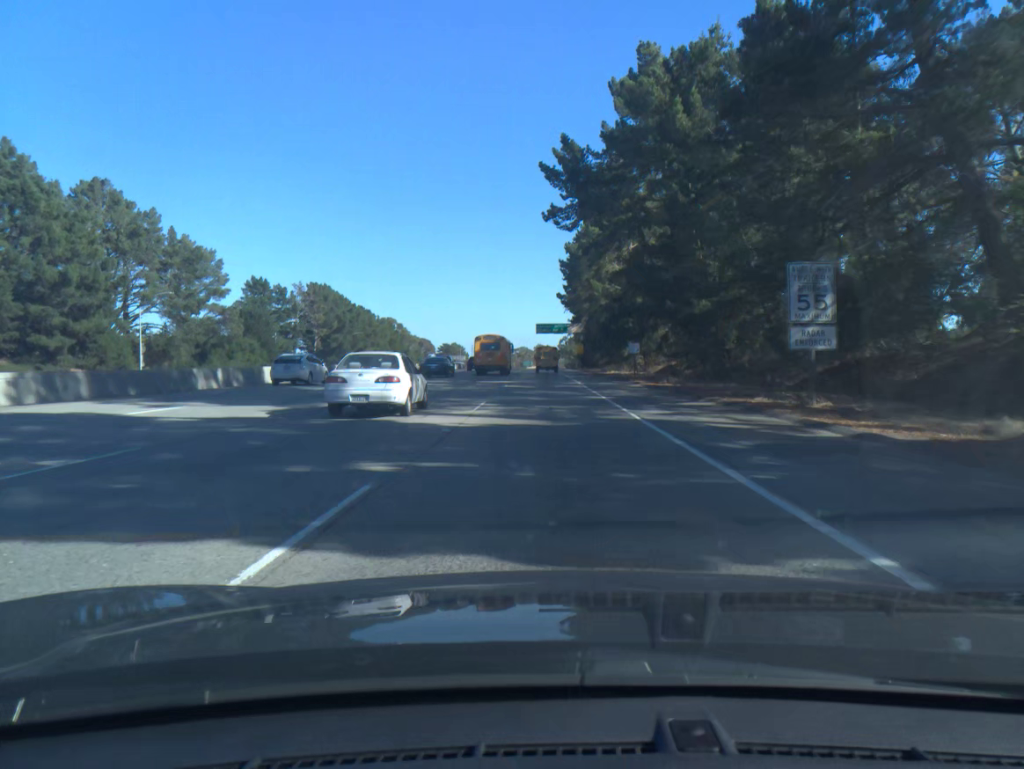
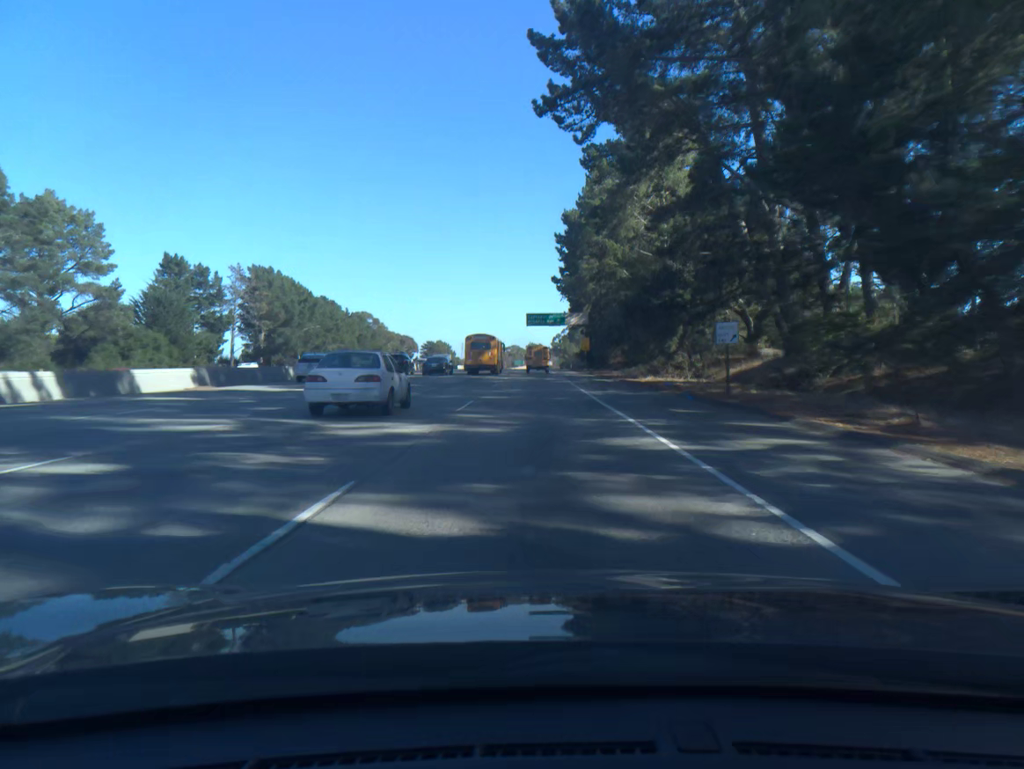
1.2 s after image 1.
(+0.2, +29.8) m; +1°
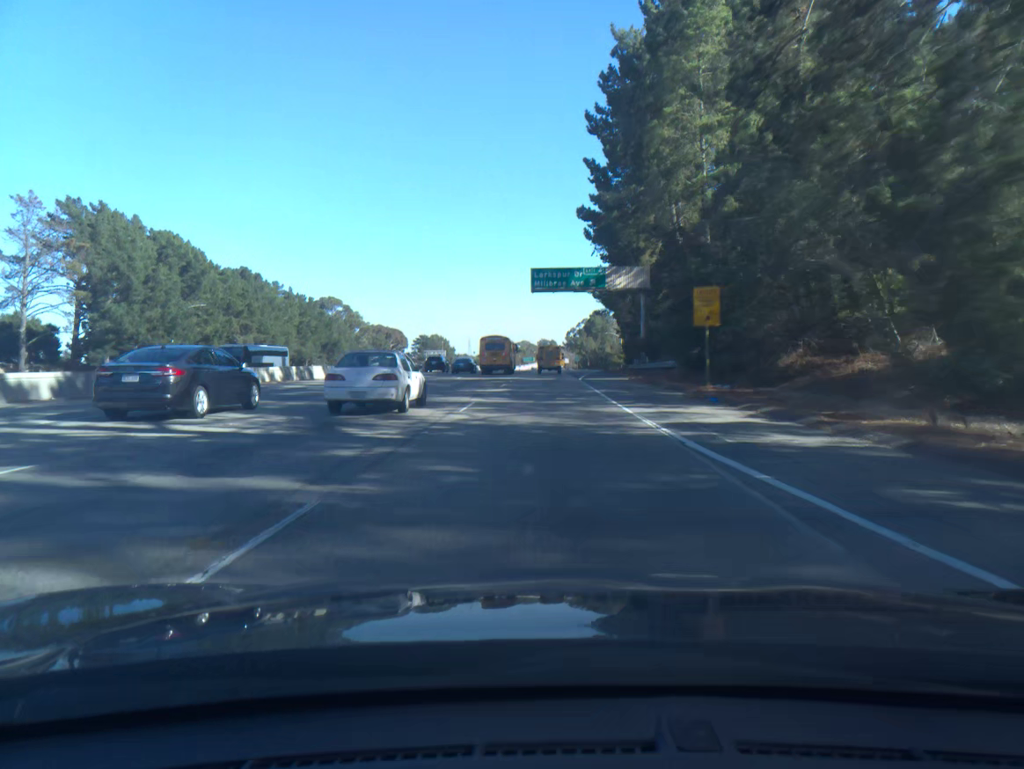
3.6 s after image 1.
(-0.4, +59.4) m; -1°
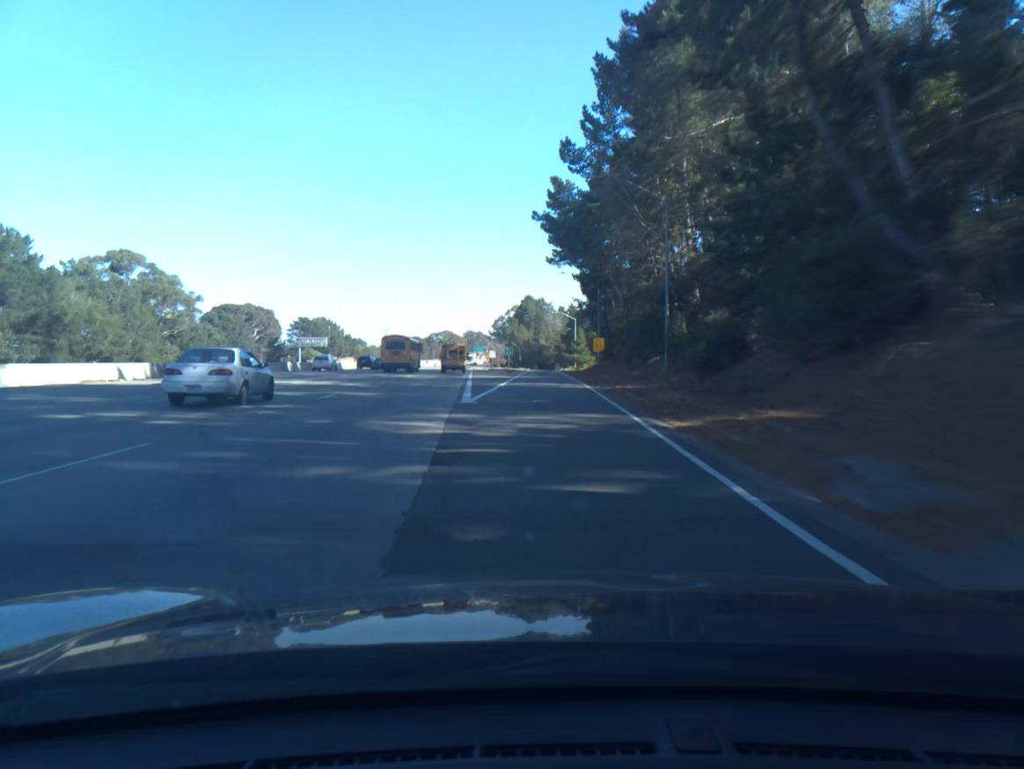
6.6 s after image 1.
(+2.7, +73.0) m; +5°
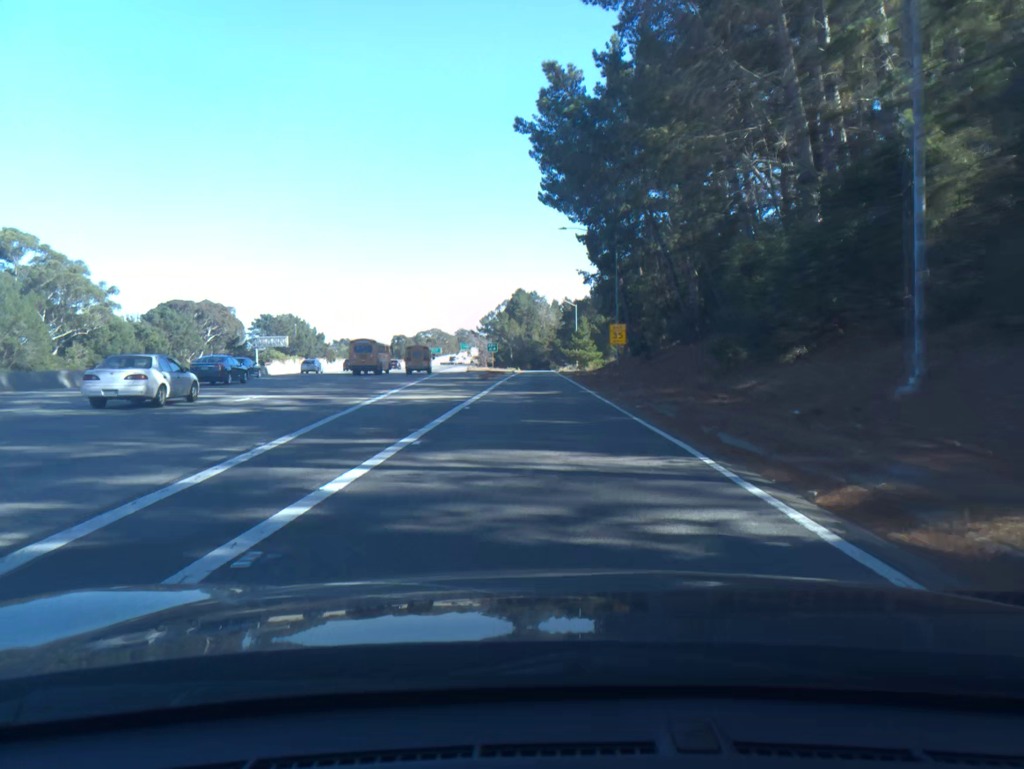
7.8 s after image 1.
(+0.2, +28.1) m; +1°
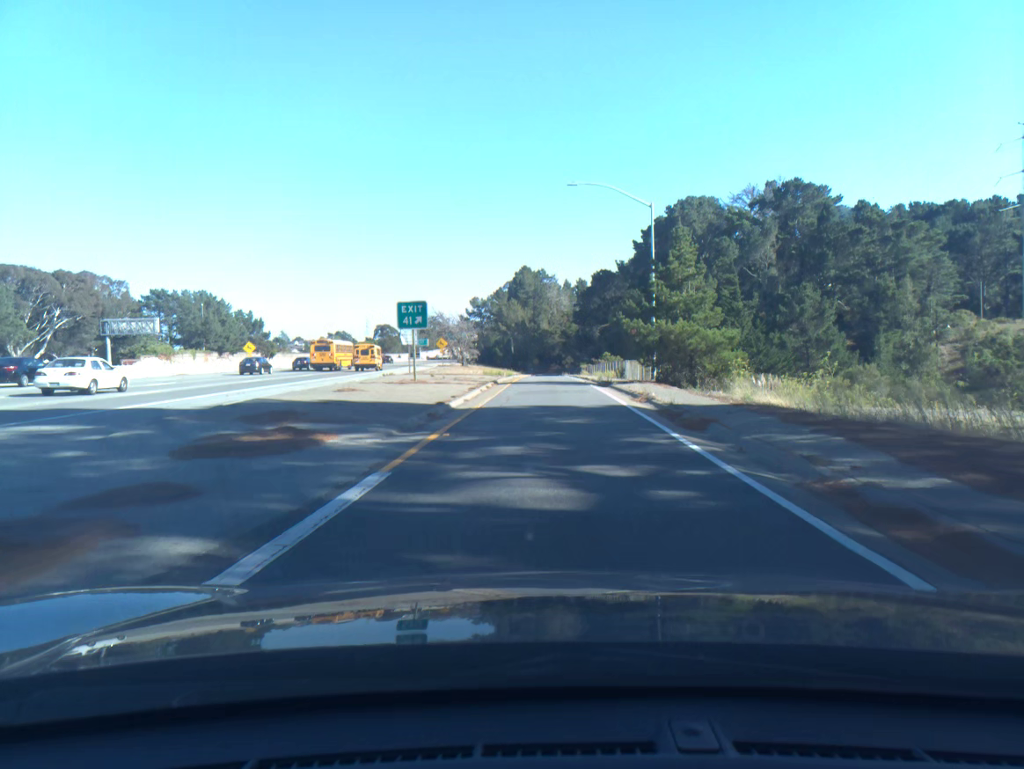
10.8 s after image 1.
(-0.3, +67.7) m; -1°
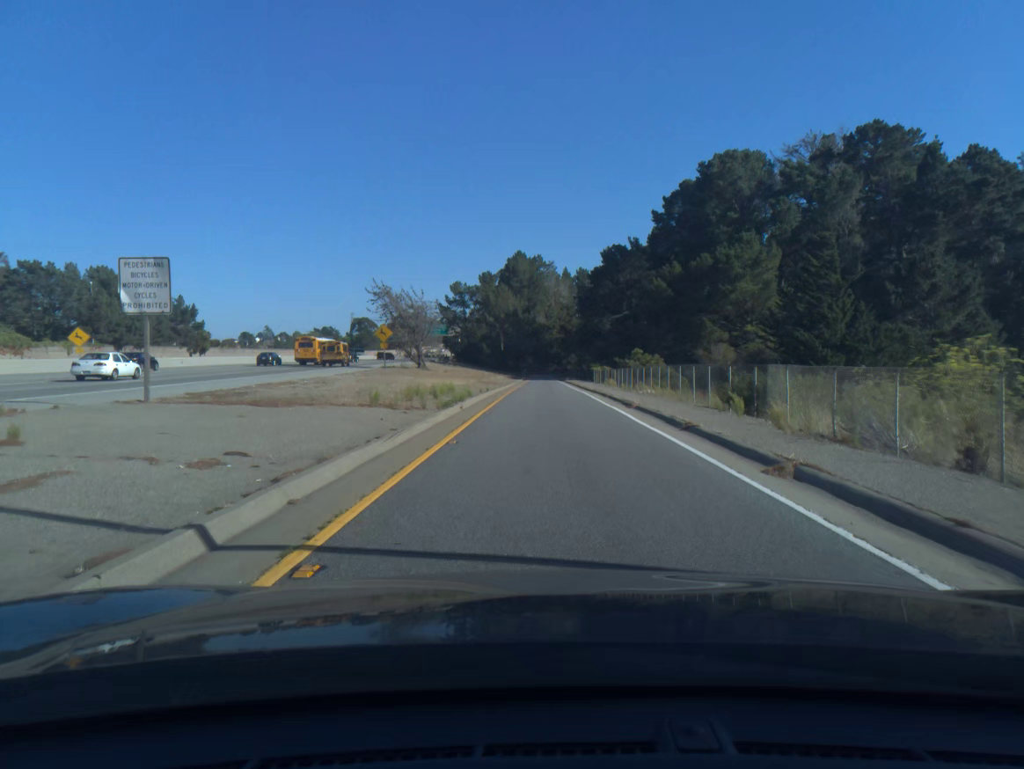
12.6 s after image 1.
(+0.1, +37.3) m; 0°
